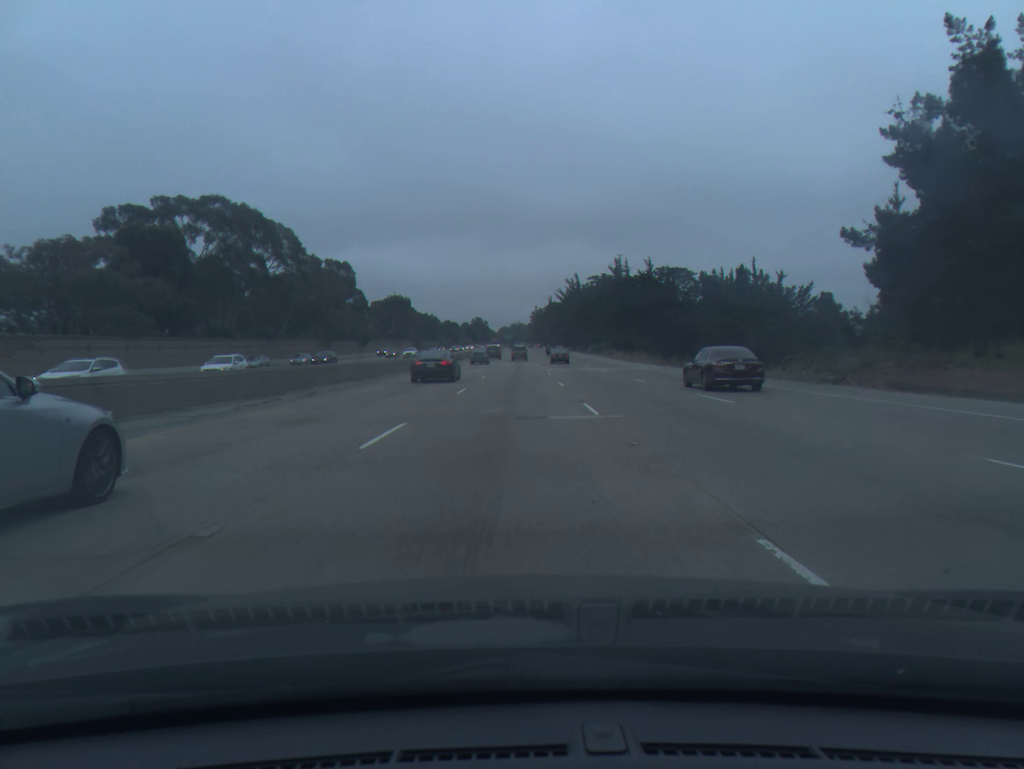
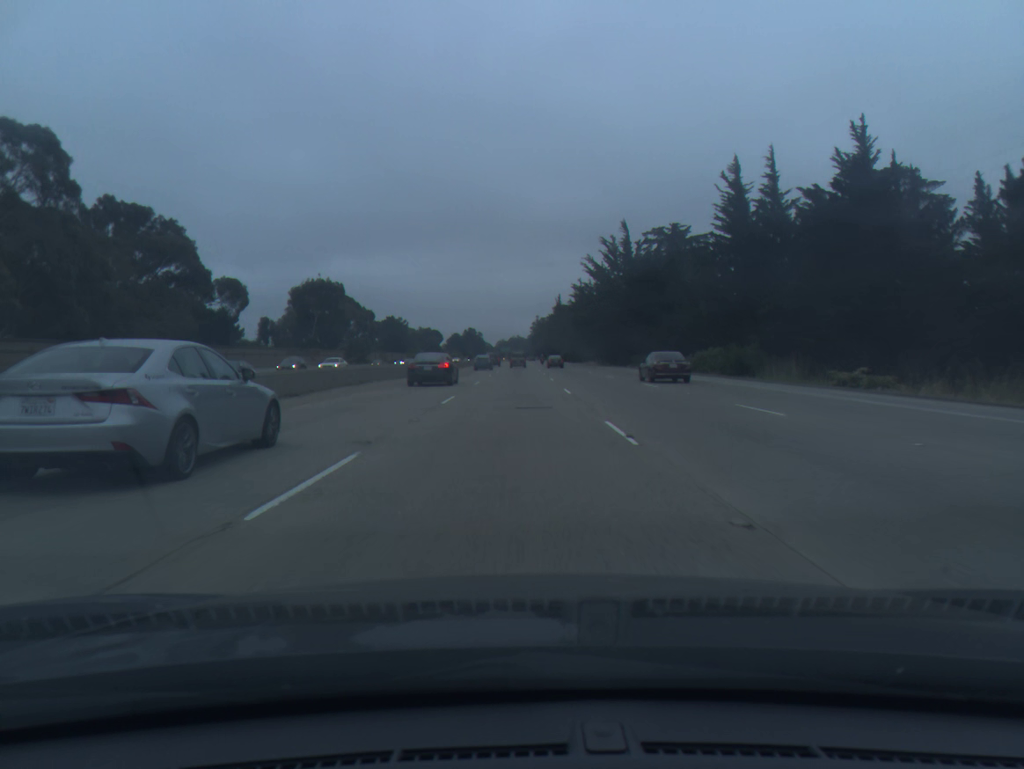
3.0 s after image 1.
(+0.2, +92.5) m; 0°
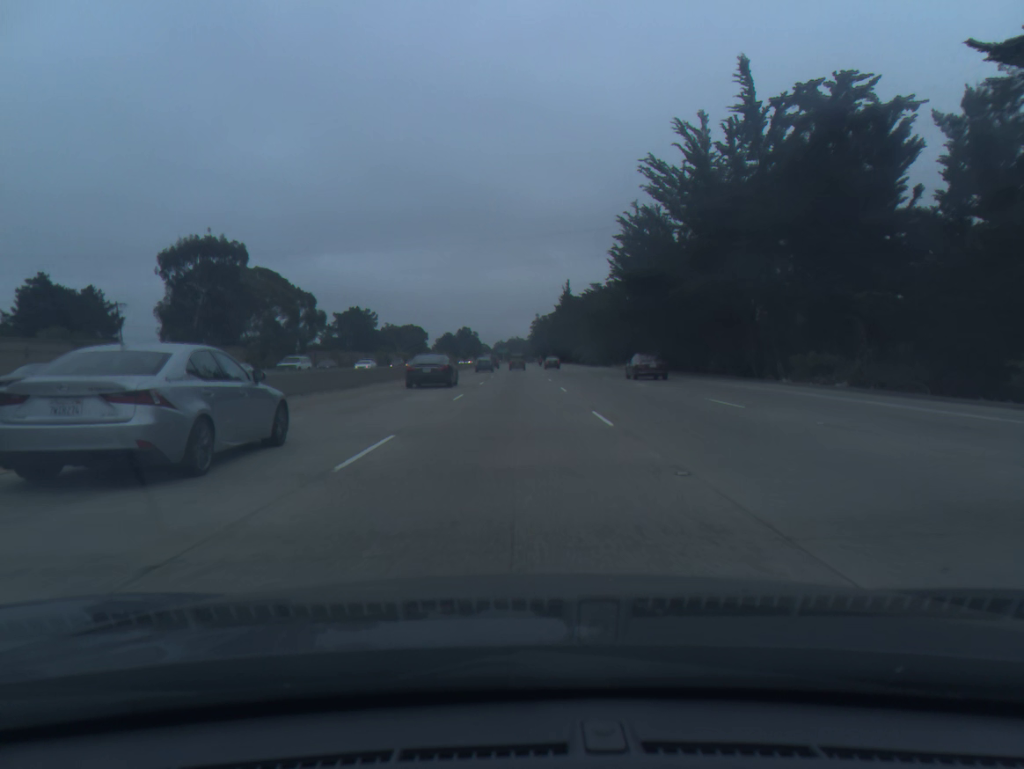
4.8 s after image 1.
(0.0, +55.3) m; 0°
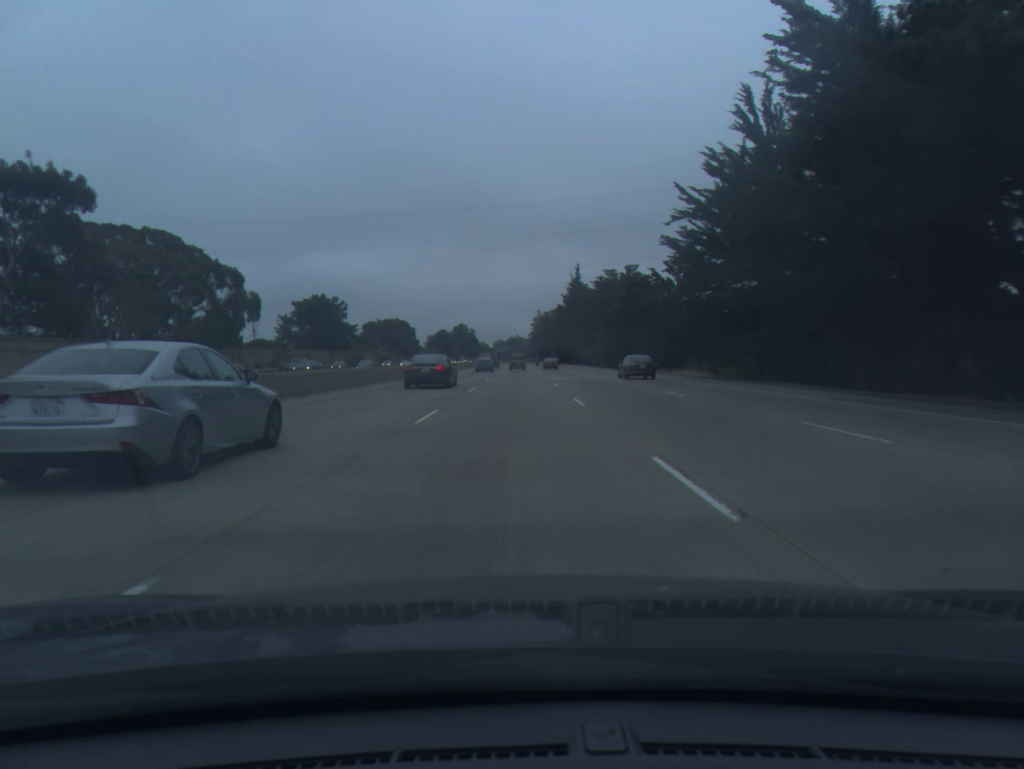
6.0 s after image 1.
(0.0, +37.0) m; 0°
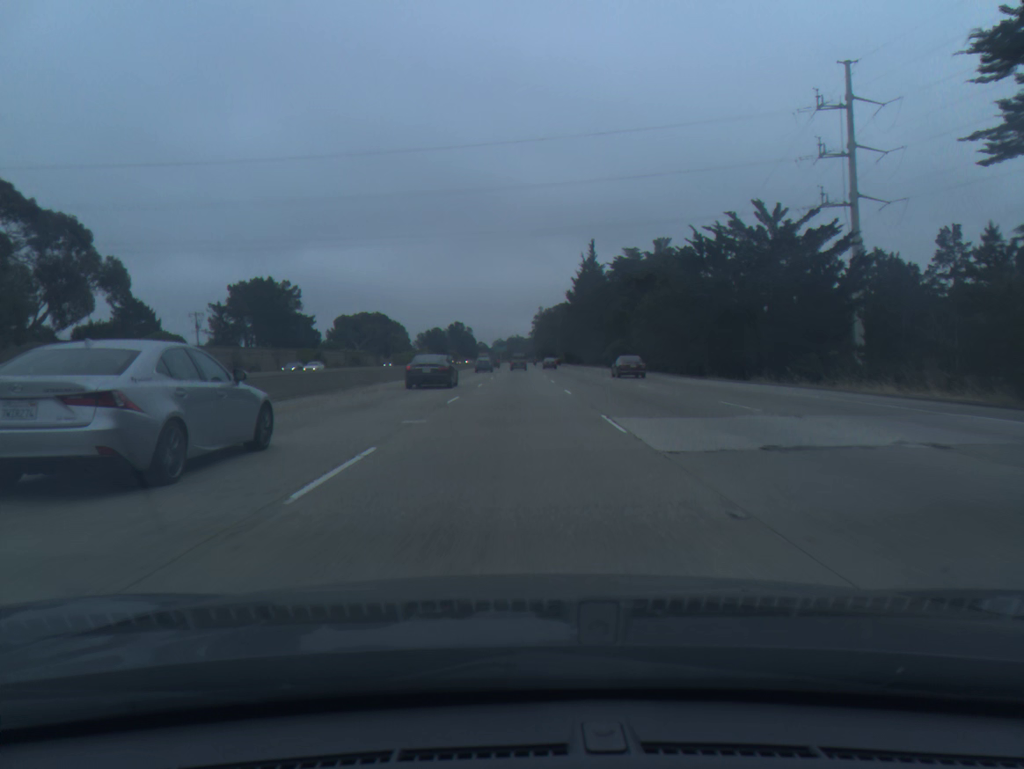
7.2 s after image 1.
(0.0, +37.2) m; 0°
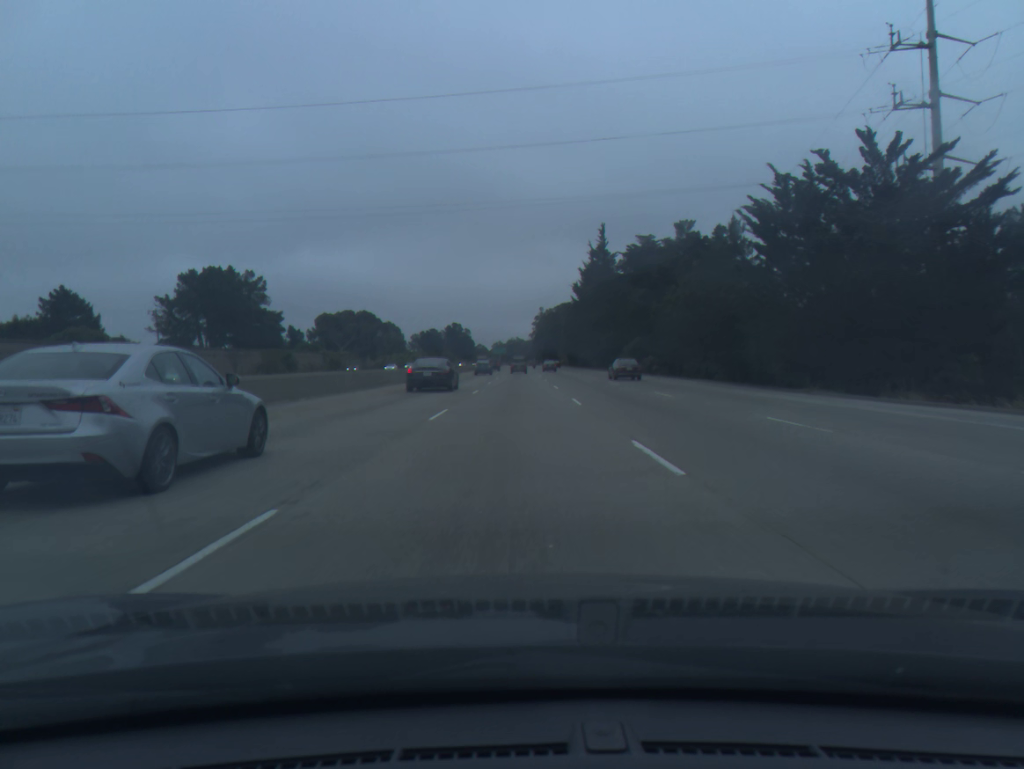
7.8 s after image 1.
(0.0, +18.6) m; 0°
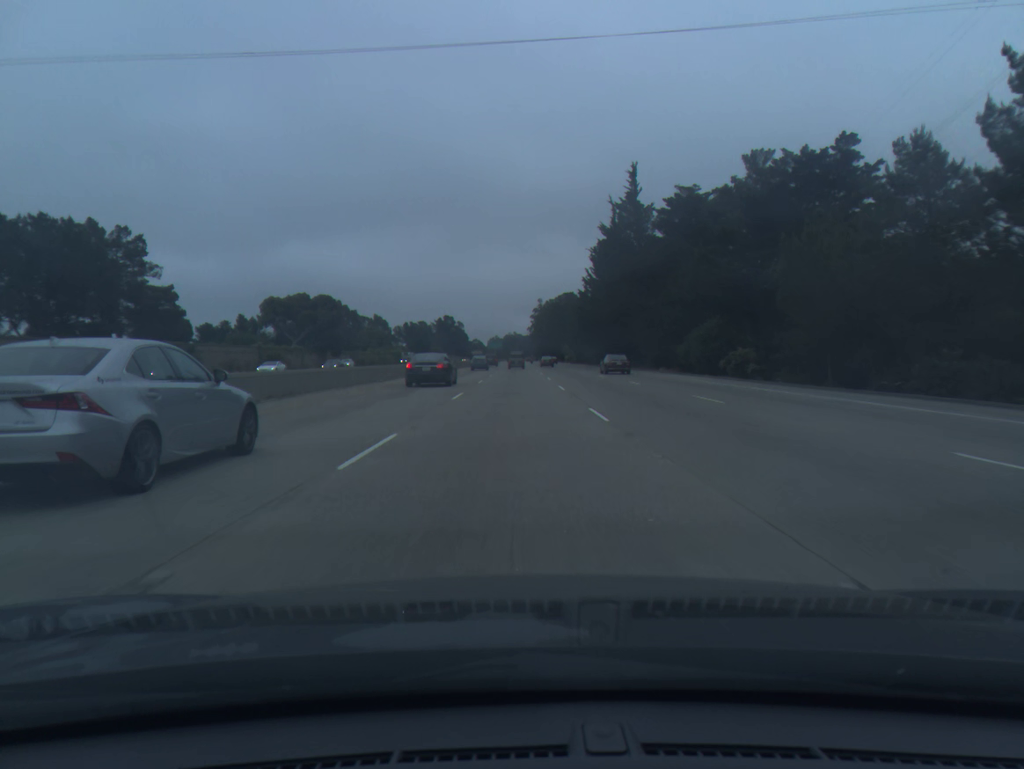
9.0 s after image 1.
(0.0, +37.3) m; 0°
